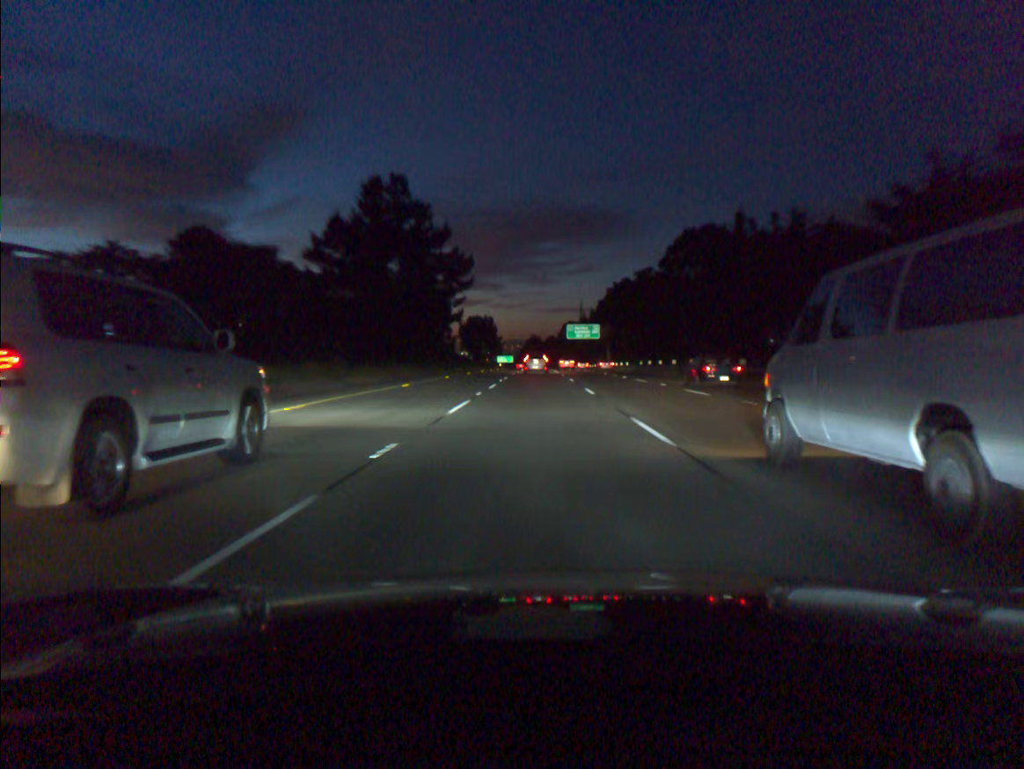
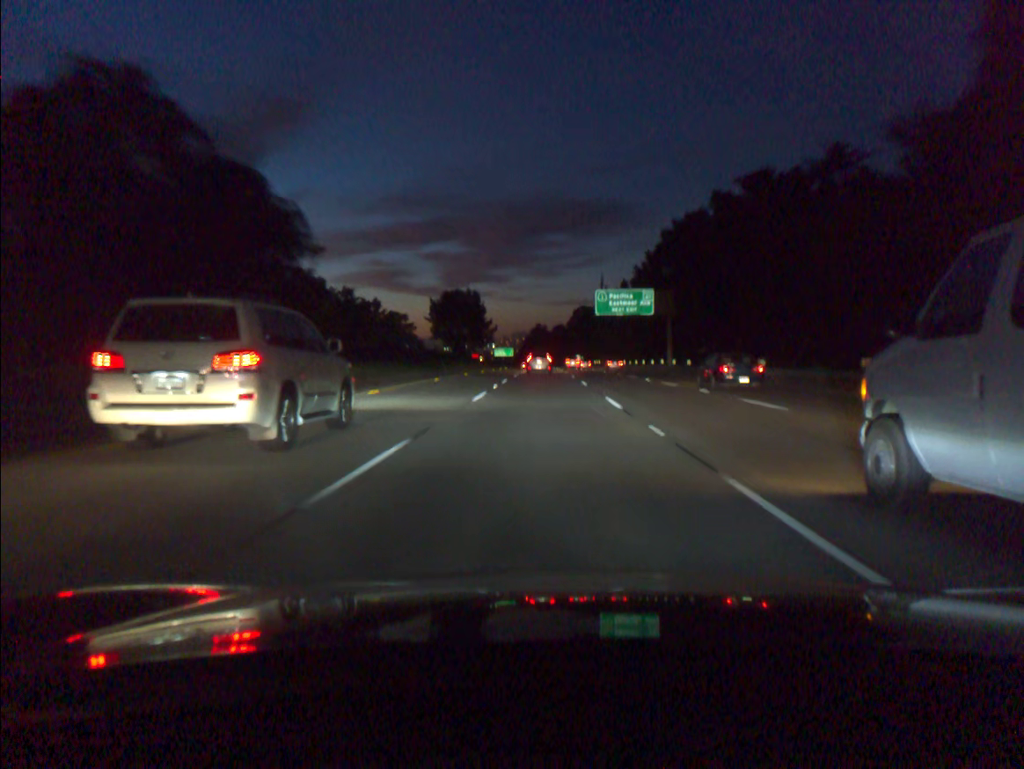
(-0.3, +65.7) m; 0°
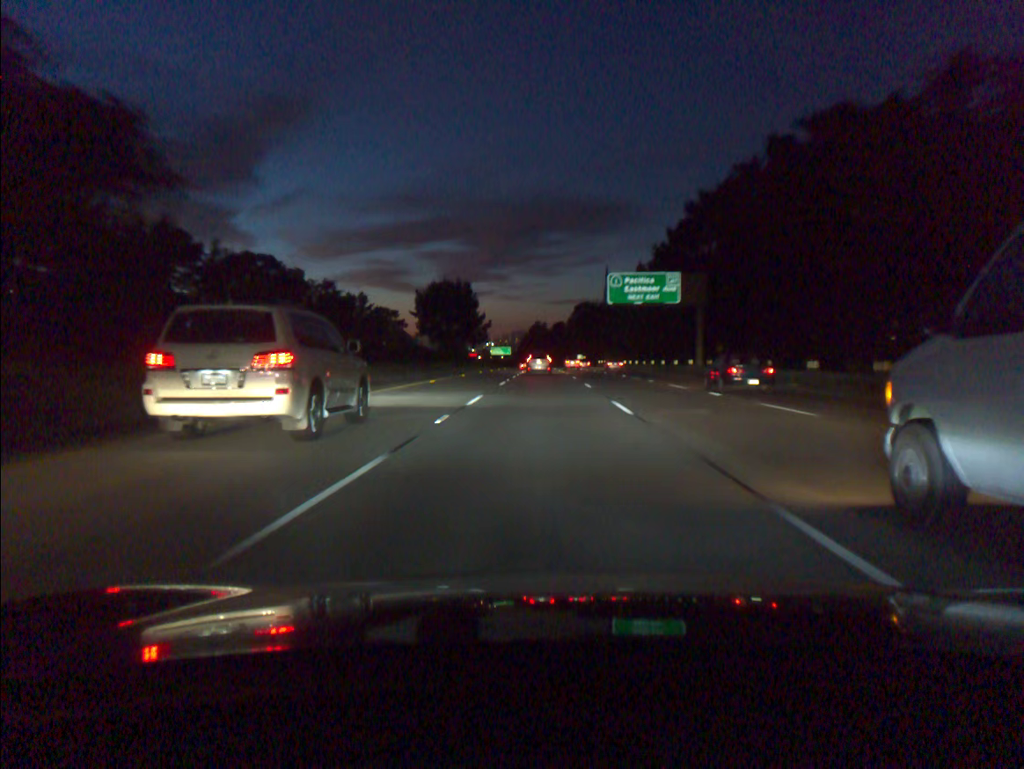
(0.0, +16.4) m; 0°
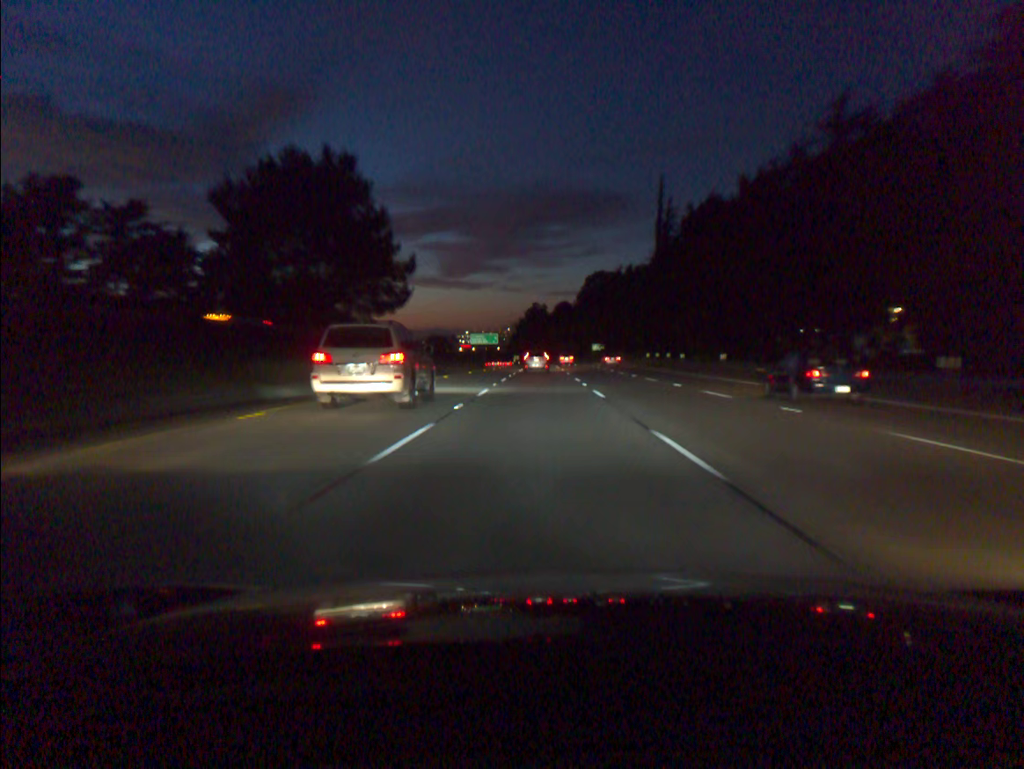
(+0.2, +81.5) m; 0°
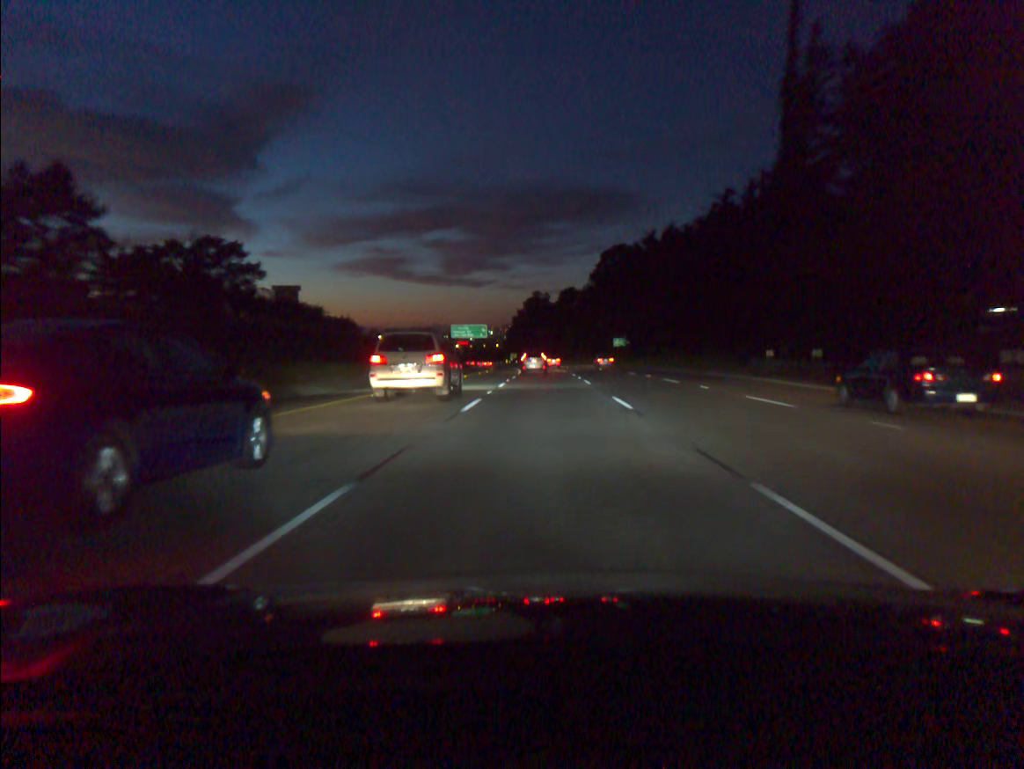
(-0.1, +48.8) m; 0°
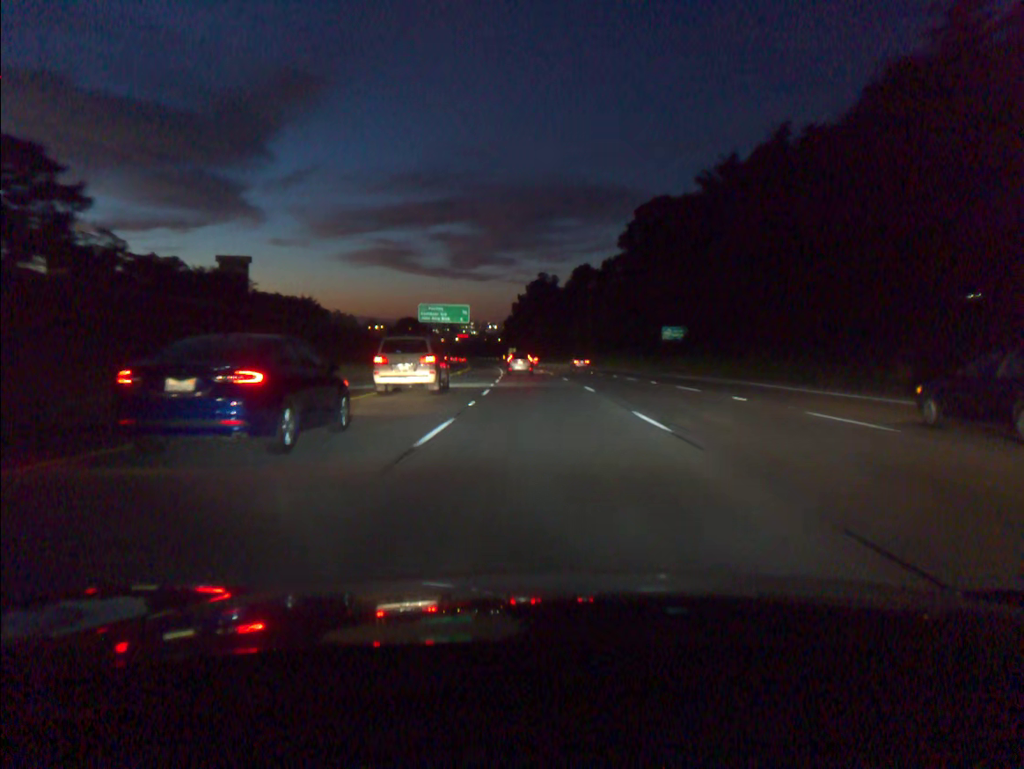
(-0.1, +48.7) m; 0°
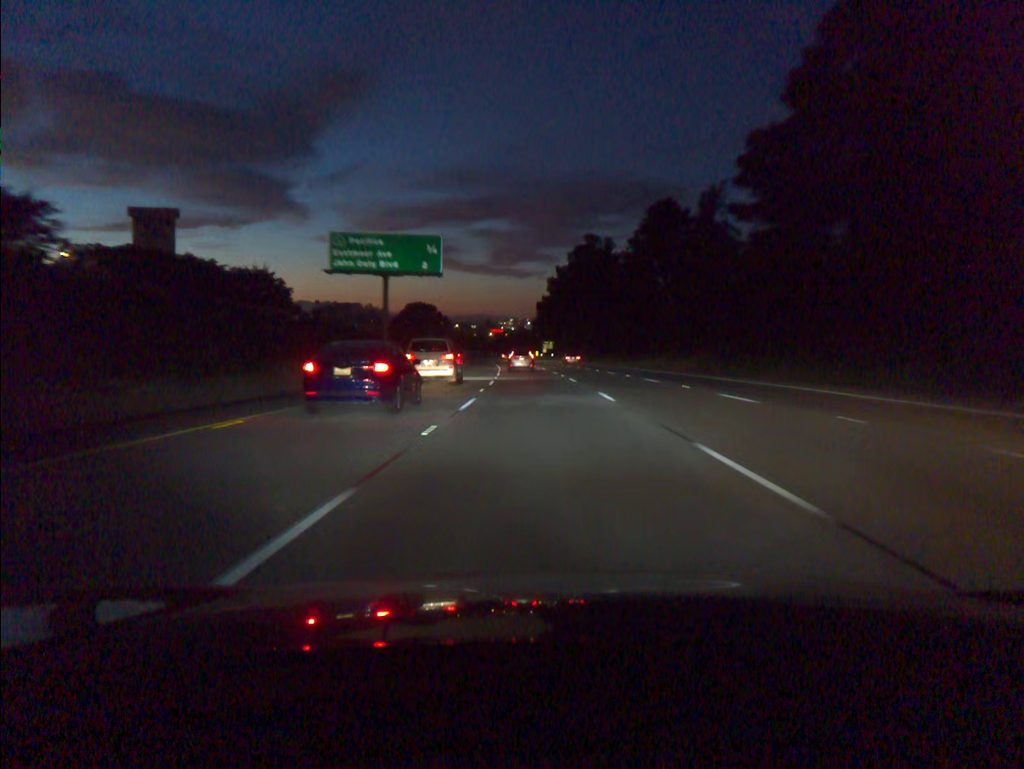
(-1.5, +65.1) m; -3°
